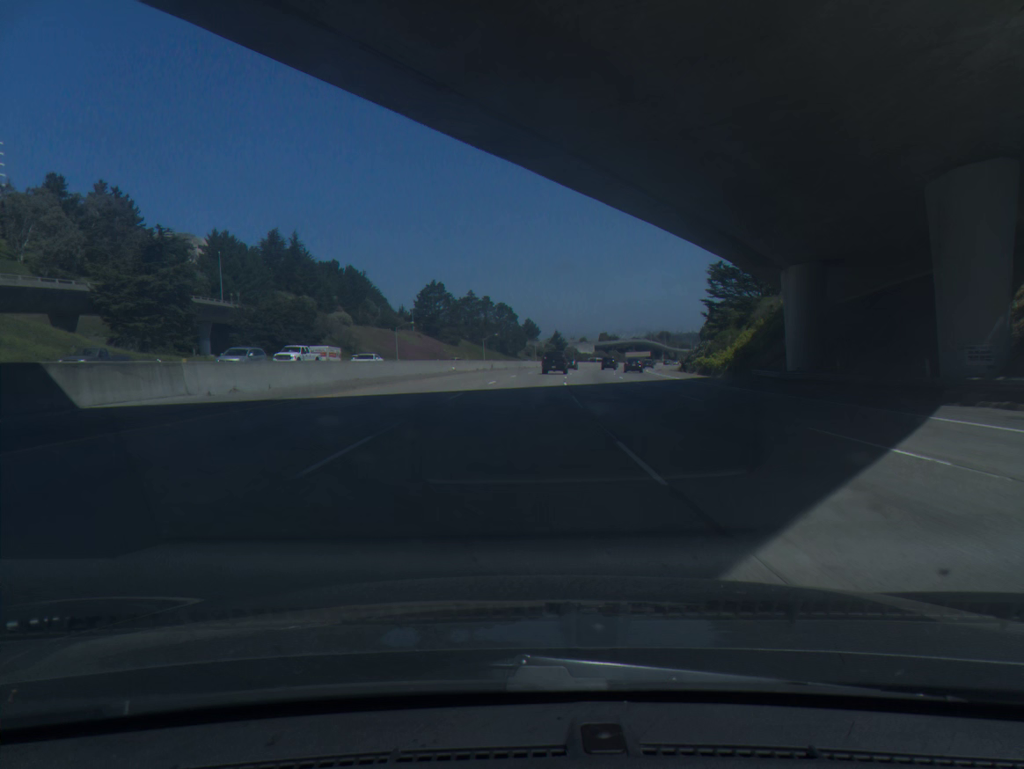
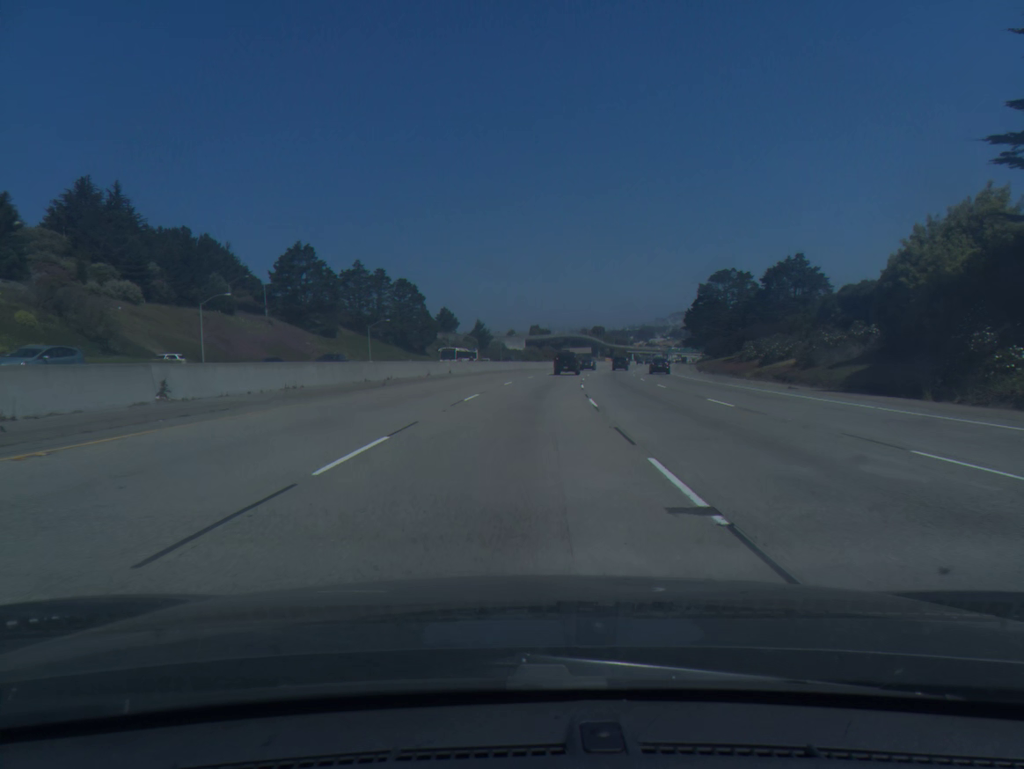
(+3.7, +72.5) m; +6°
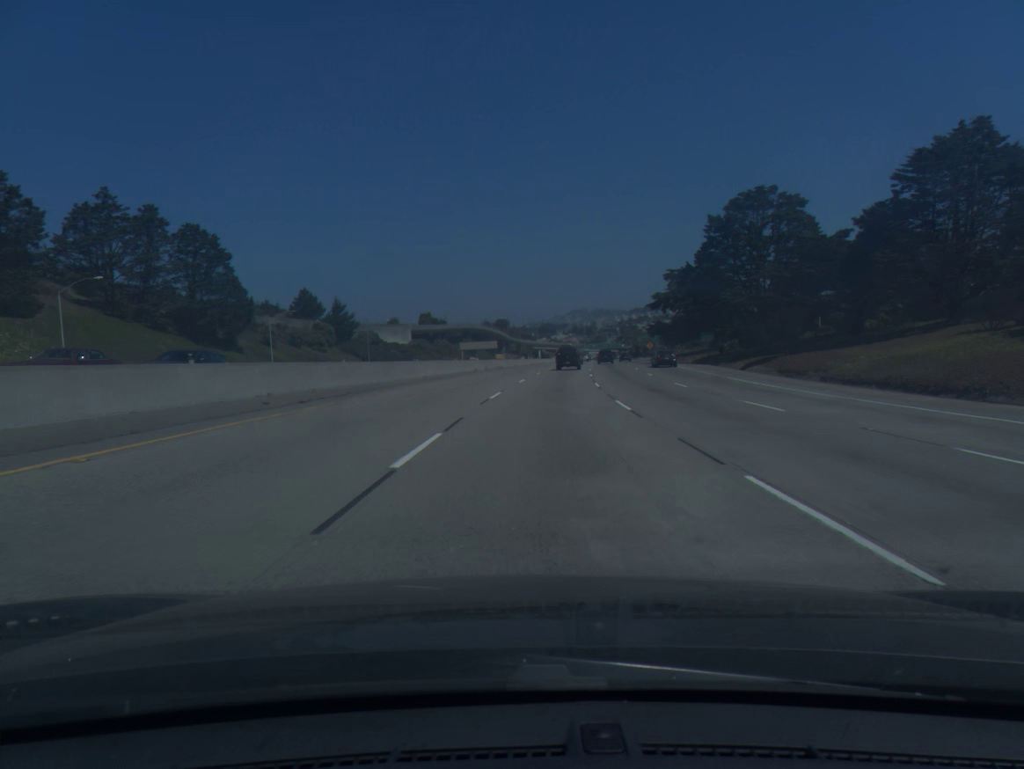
(+4.5, +72.6) m; +7°
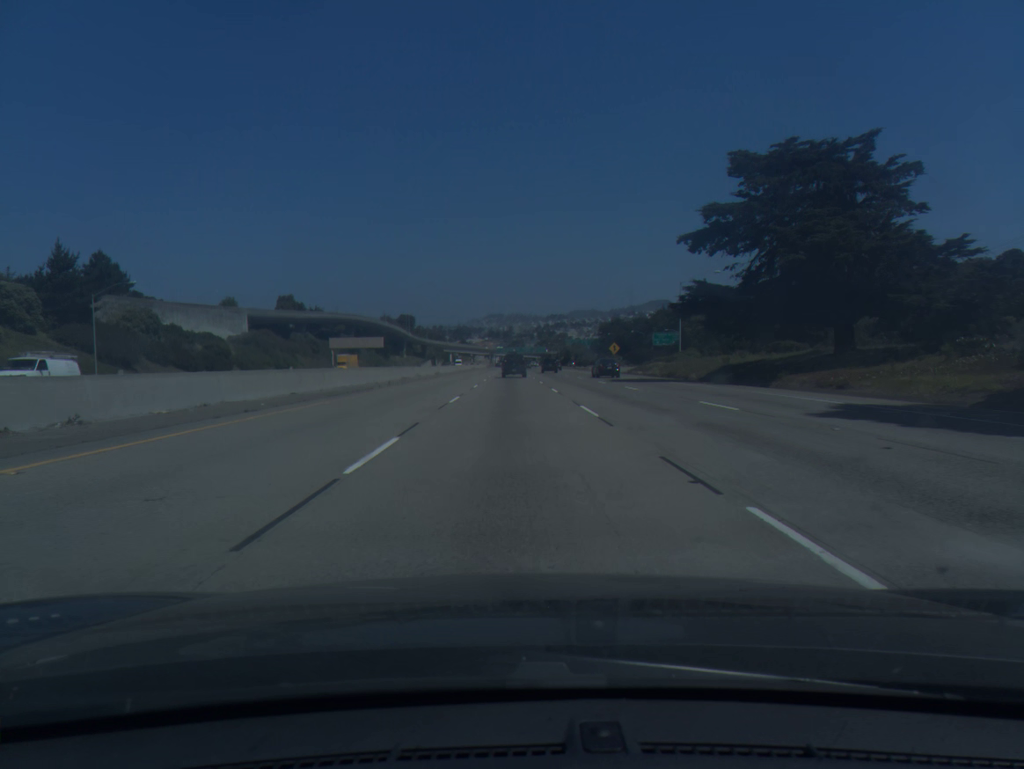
(+4.8, +72.9) m; +6°
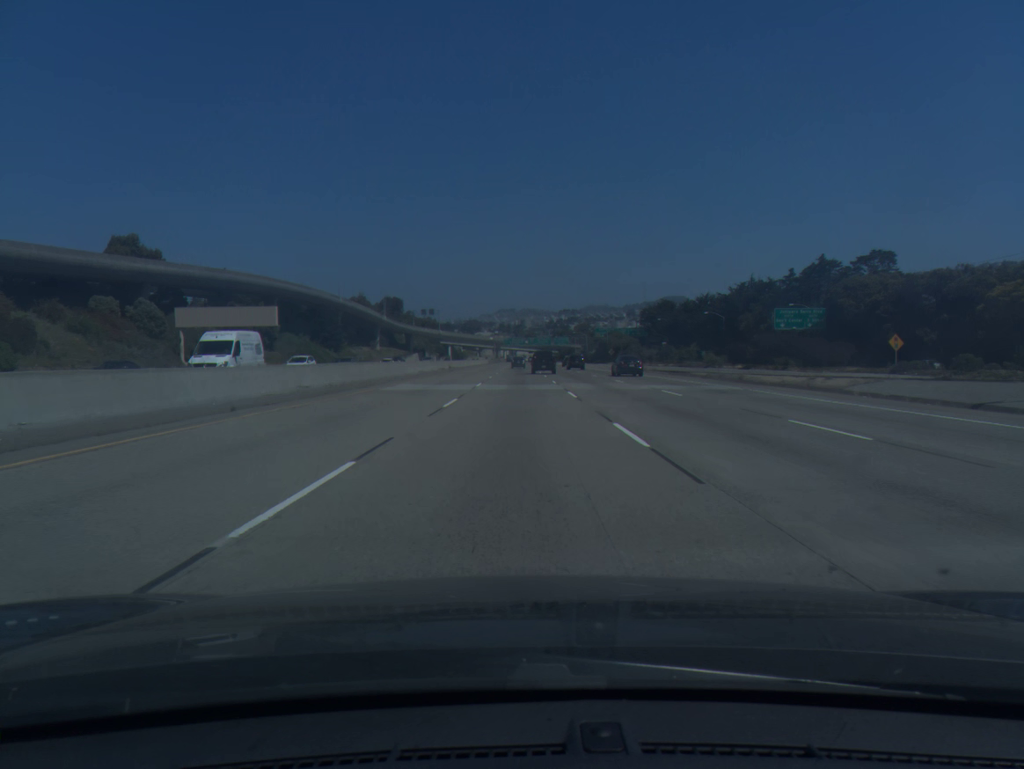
(-1.0, +91.3) m; -1°
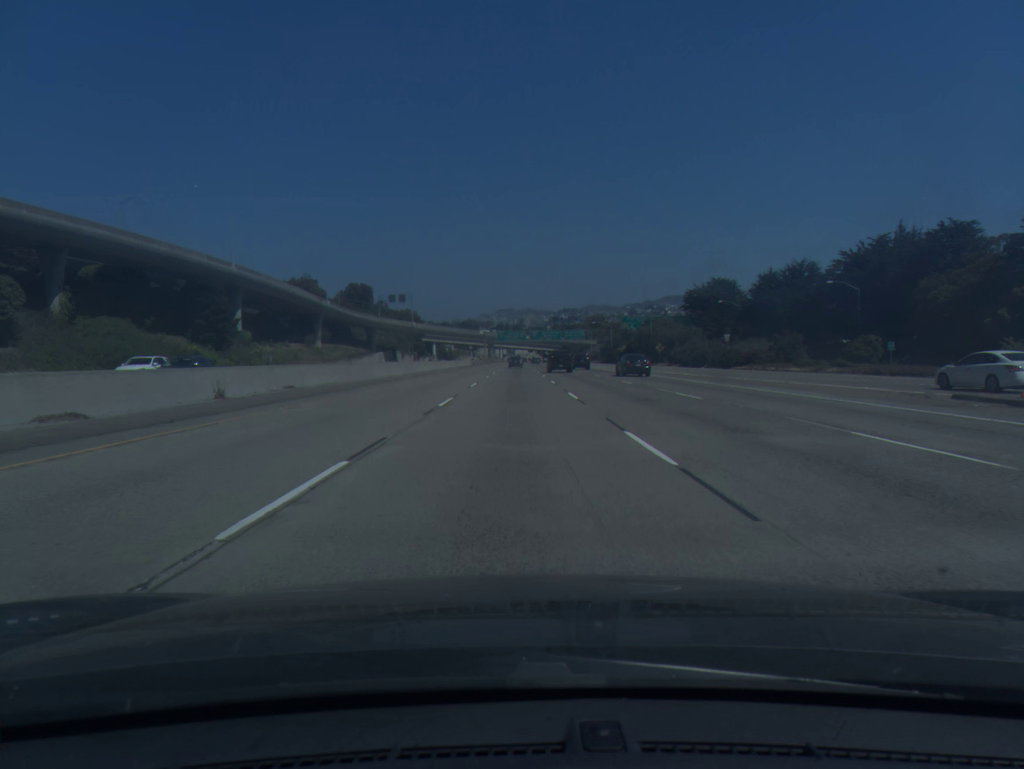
(0.0, +73.2) m; 0°
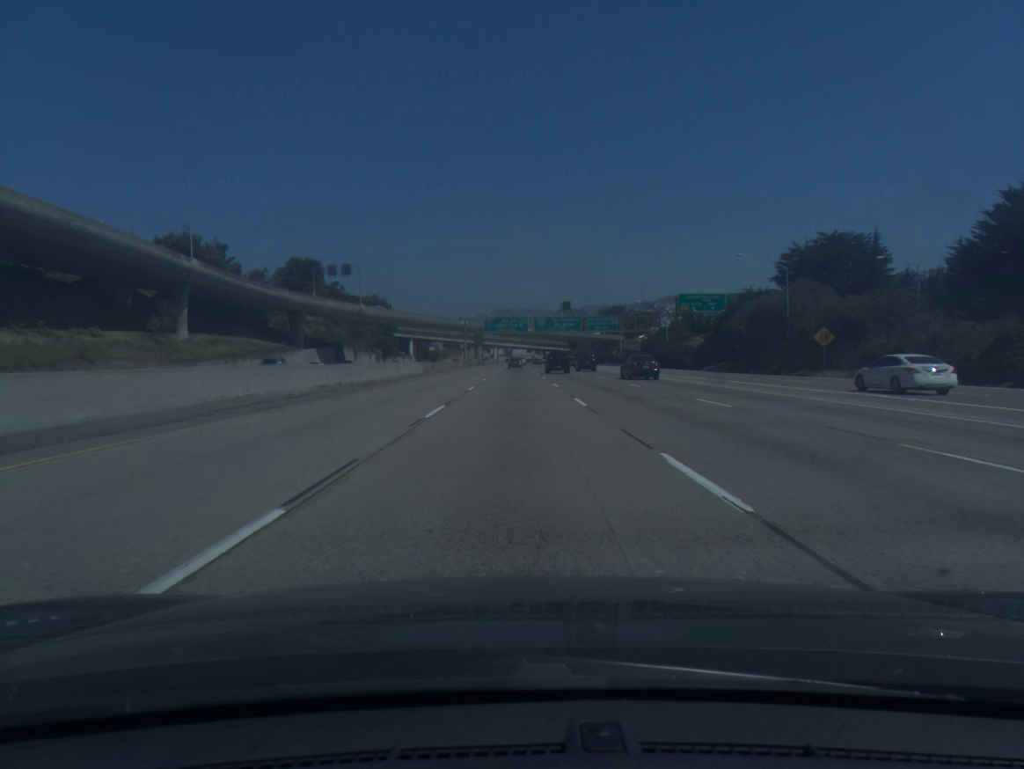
(-0.2, +73.8) m; 0°
